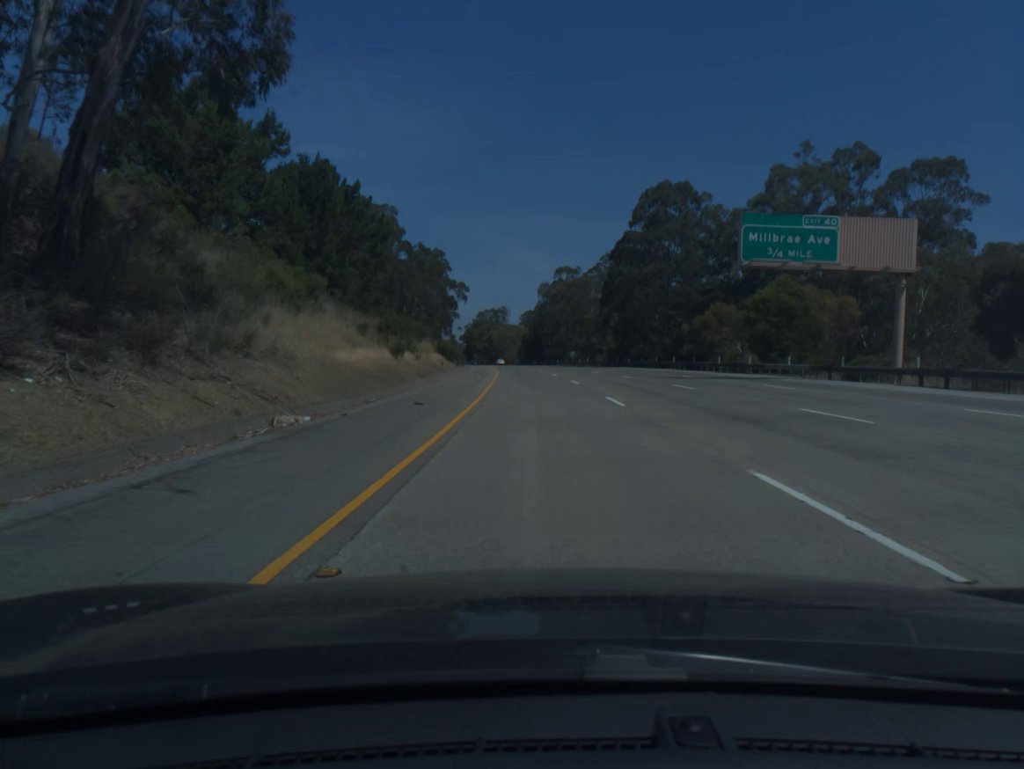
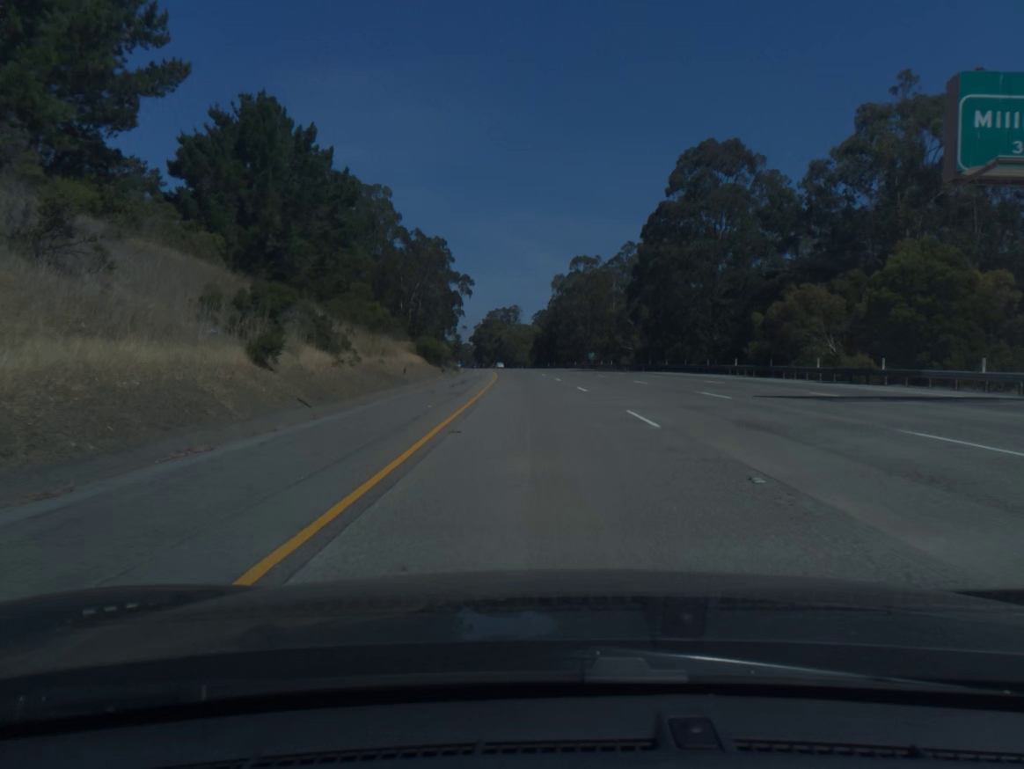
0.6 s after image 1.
(-0.1, +20.0) m; -1°
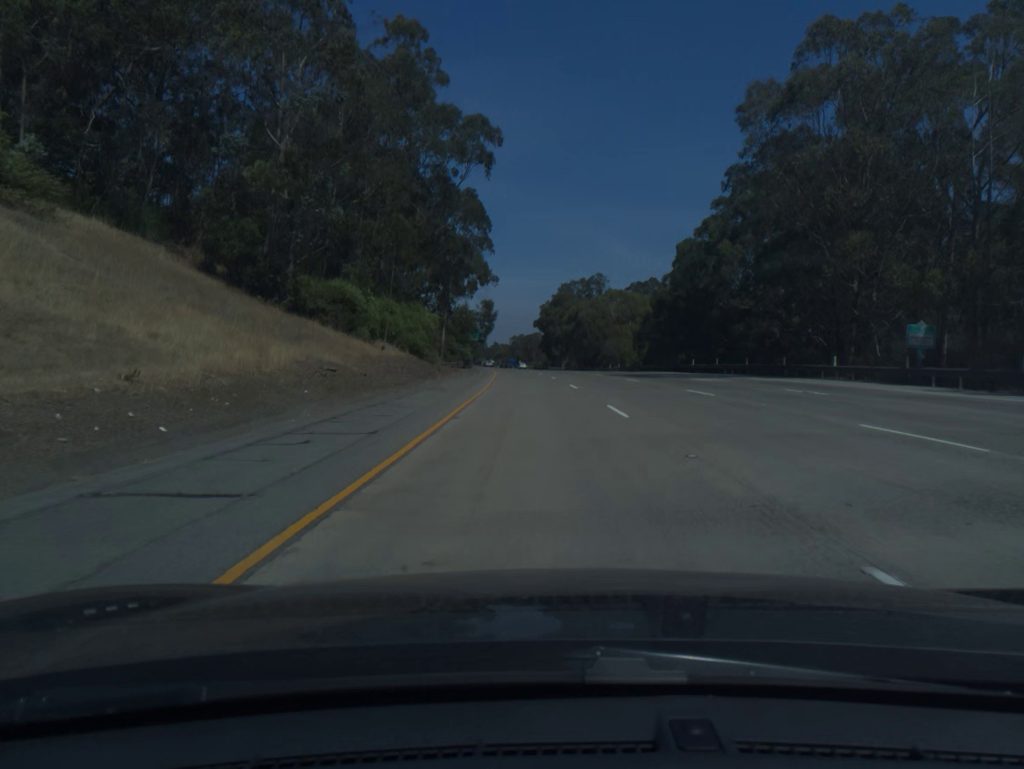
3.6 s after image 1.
(-4.9, +100.0) m; -6°
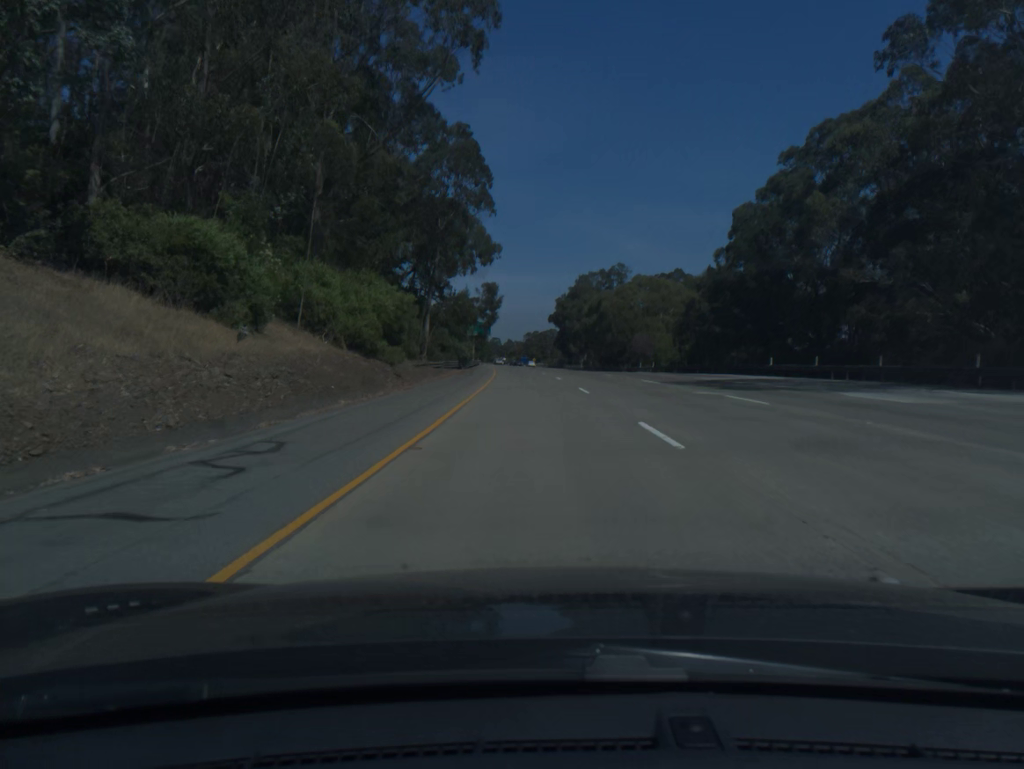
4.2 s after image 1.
(-0.2, +20.1) m; -1°
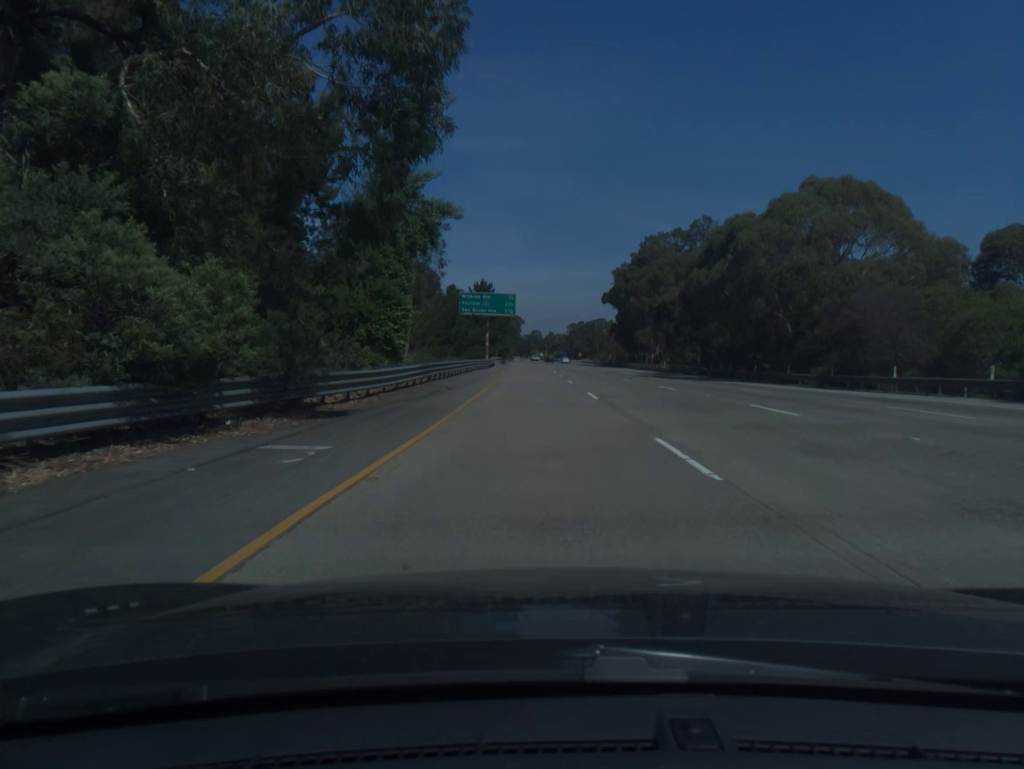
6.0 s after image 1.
(-1.7, +60.4) m; -3°
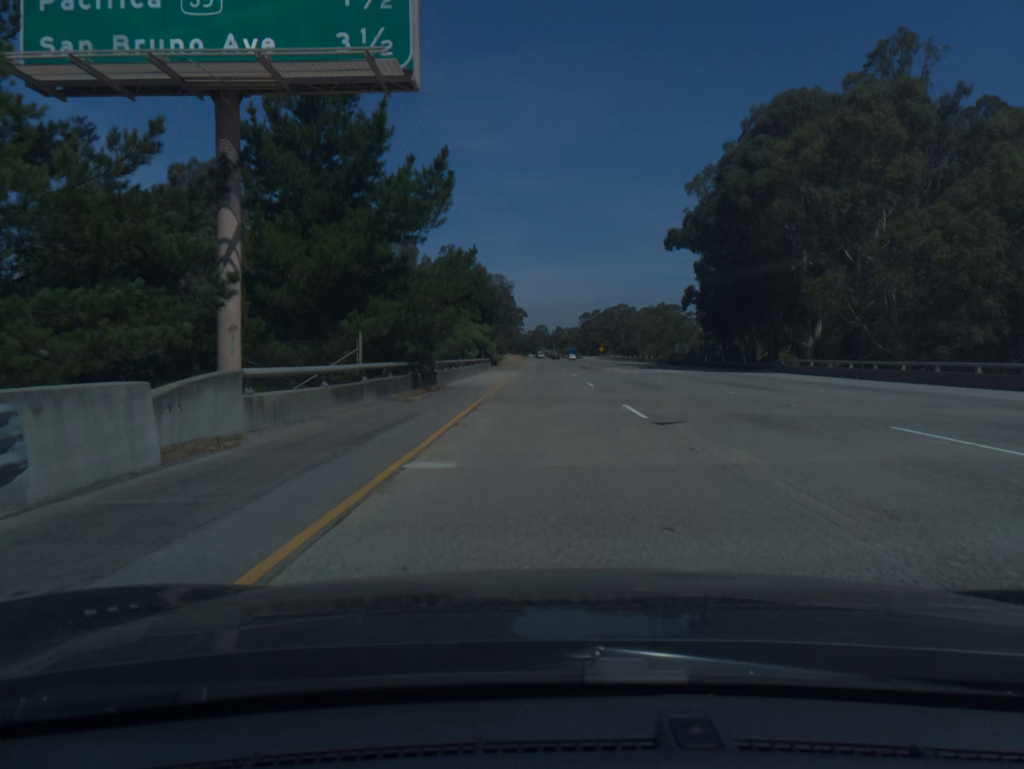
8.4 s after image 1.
(-1.0, +80.8) m; -1°
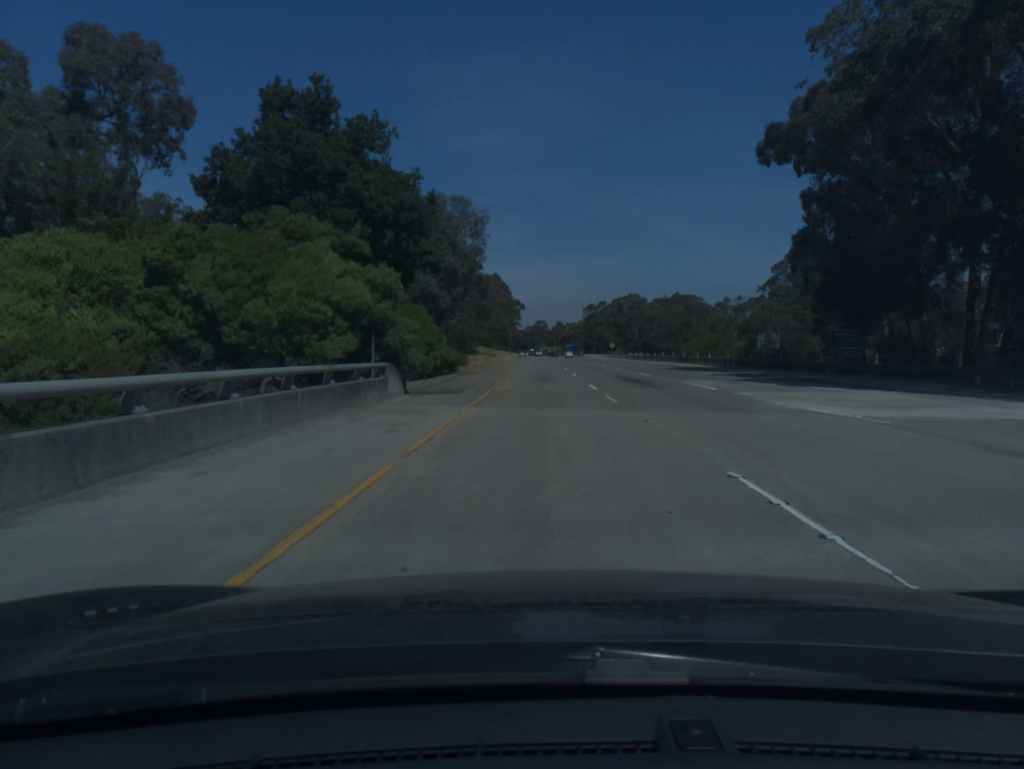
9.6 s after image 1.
(+0.1, +40.2) m; 0°
